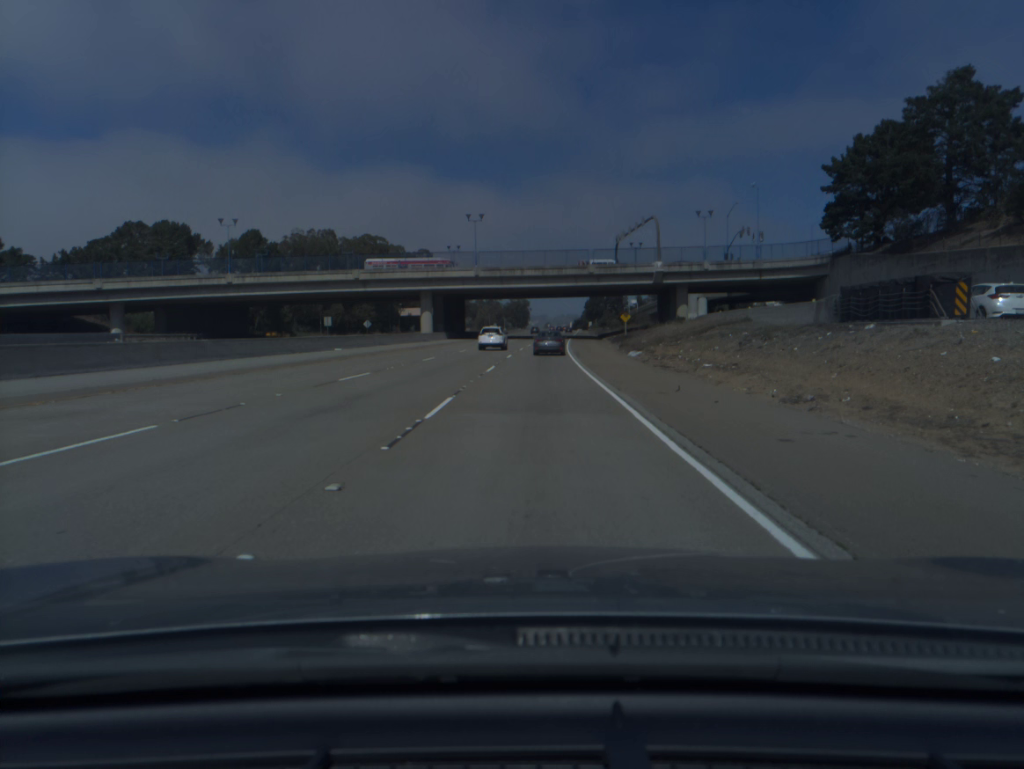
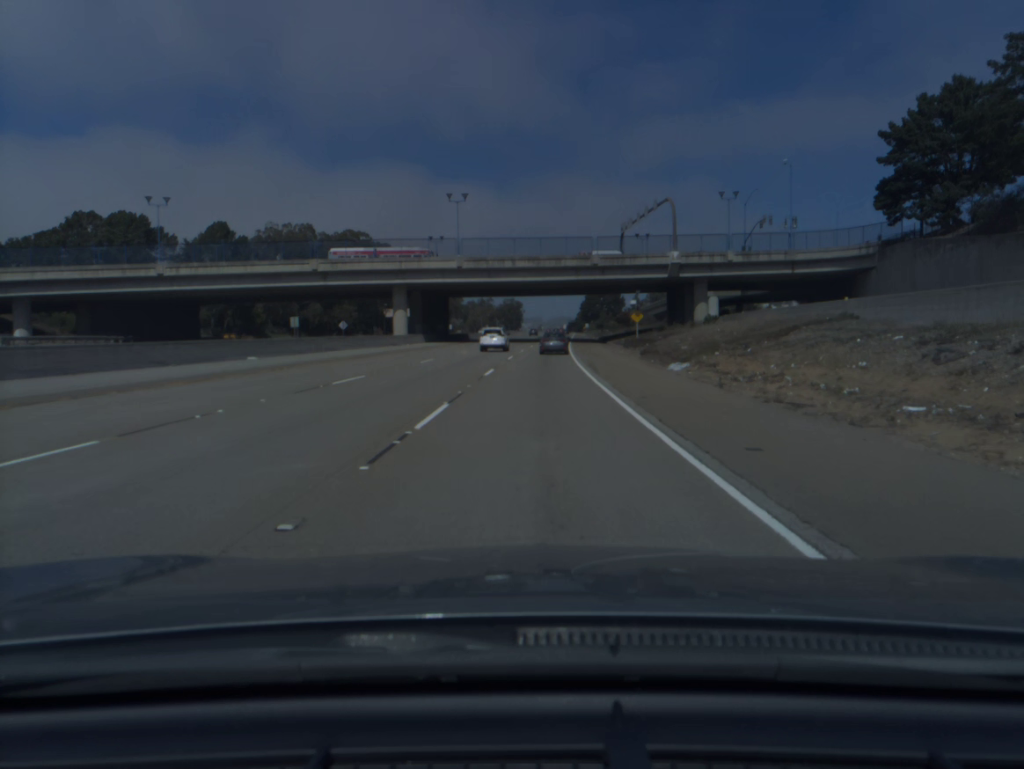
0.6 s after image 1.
(+0.1, +15.8) m; 0°
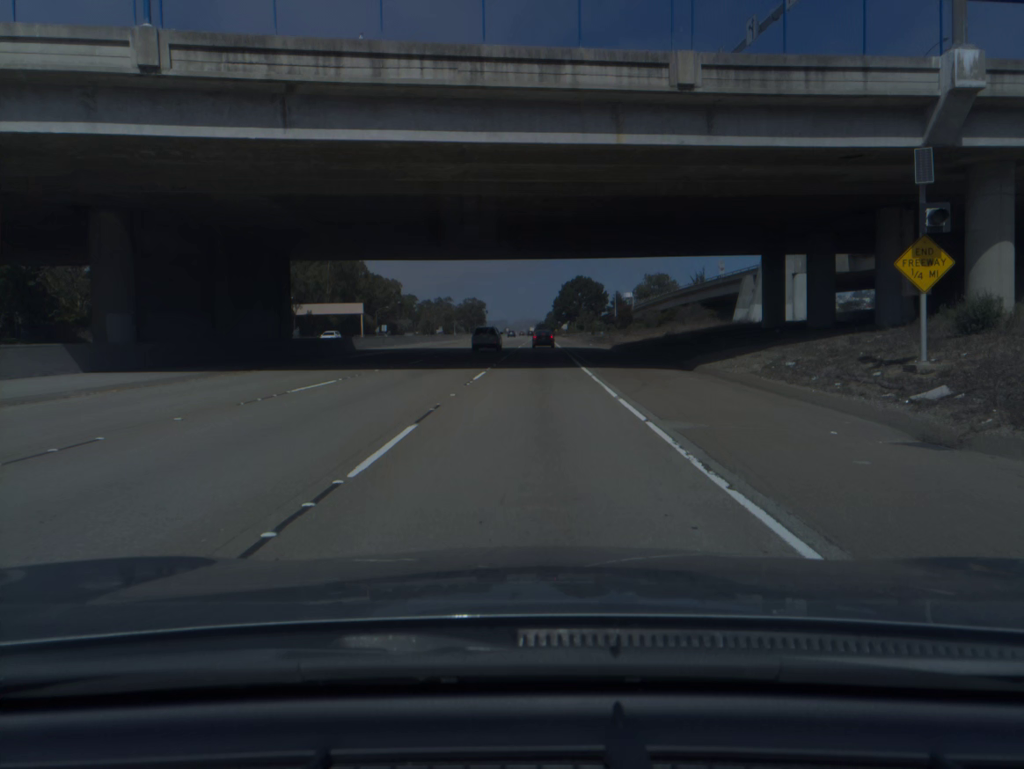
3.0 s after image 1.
(+1.4, +61.6) m; +3°
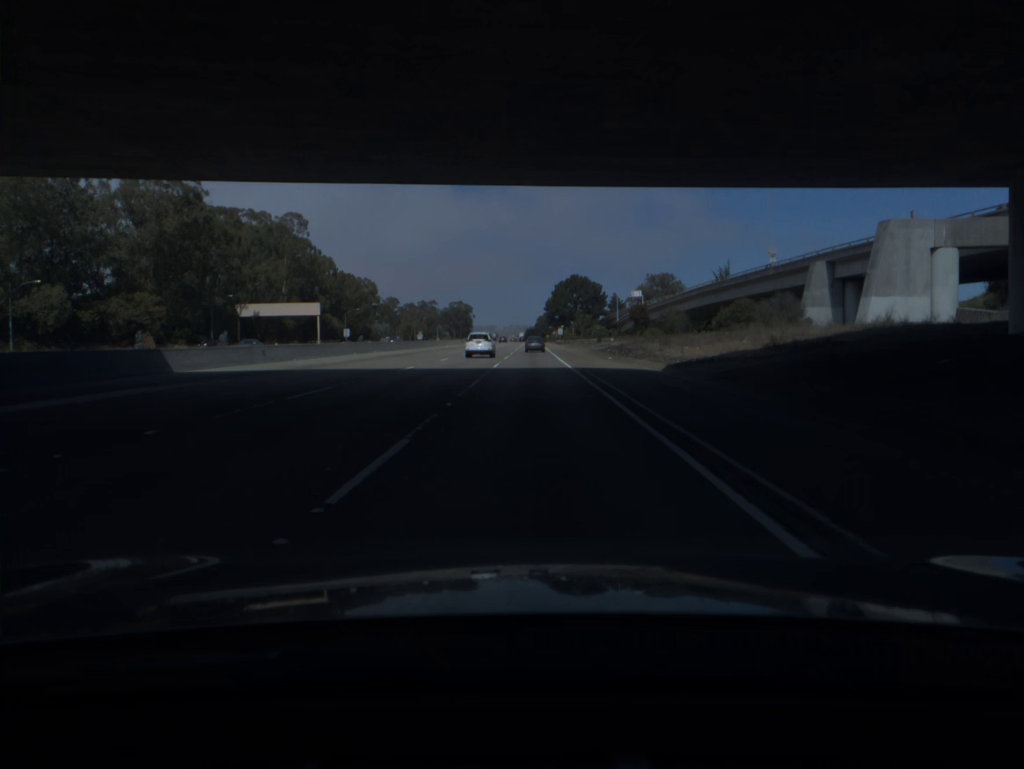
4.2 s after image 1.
(+0.3, +30.0) m; +1°
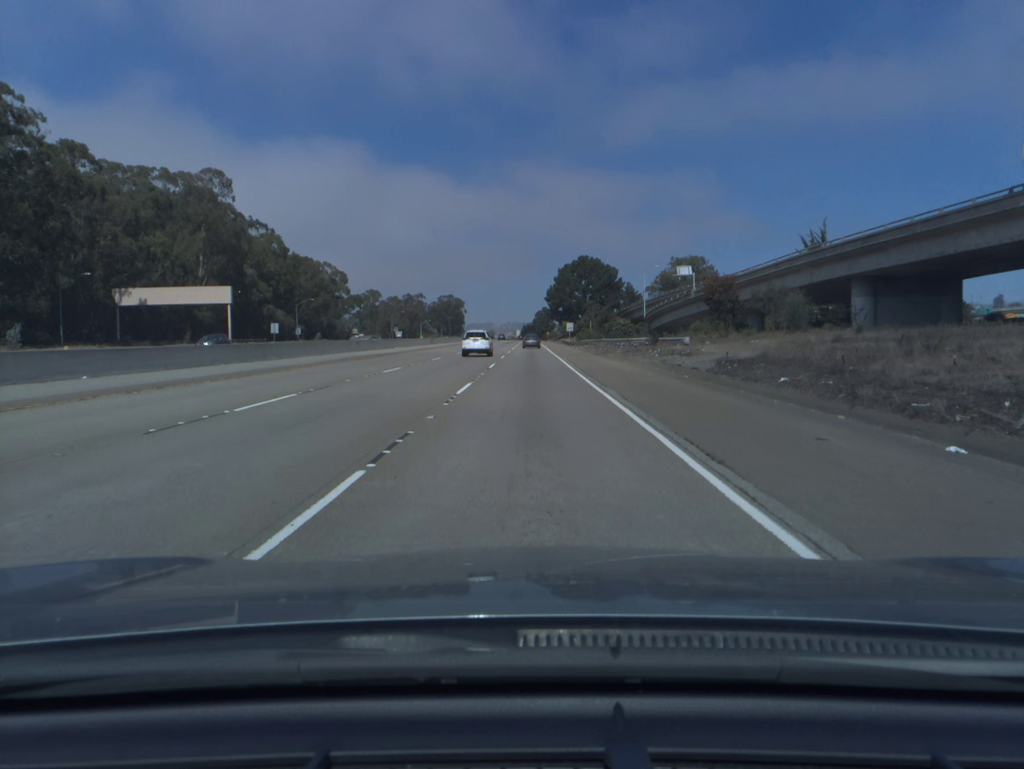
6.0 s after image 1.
(+0.1, +46.0) m; 0°
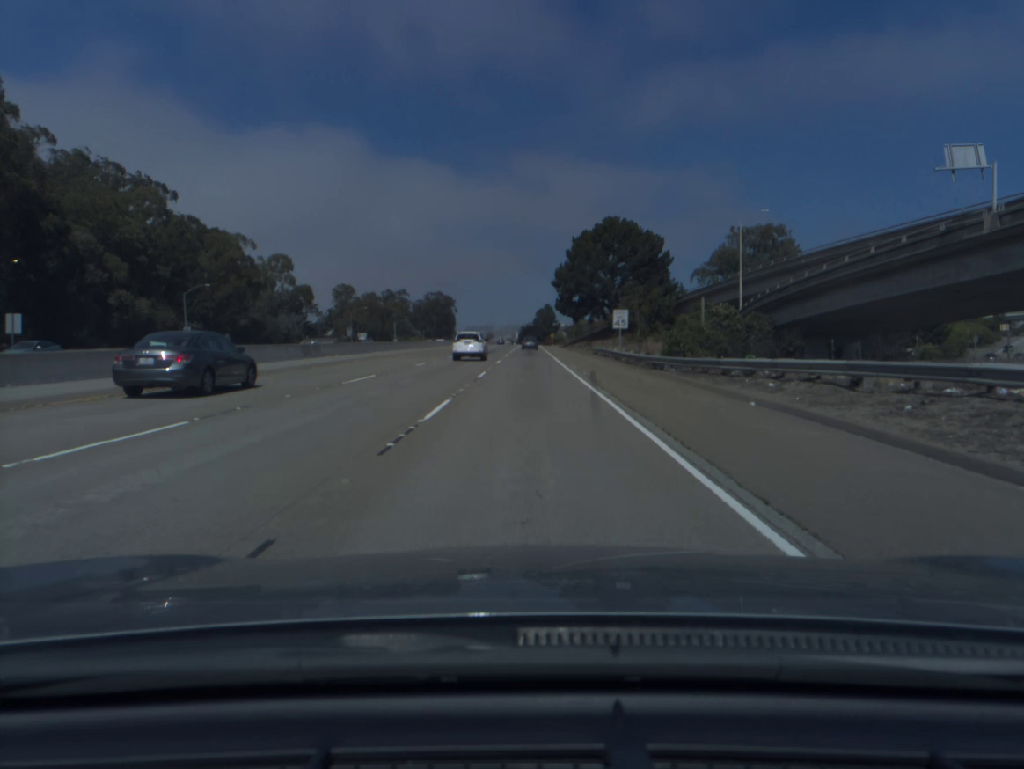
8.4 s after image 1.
(0.0, +63.9) m; 0°
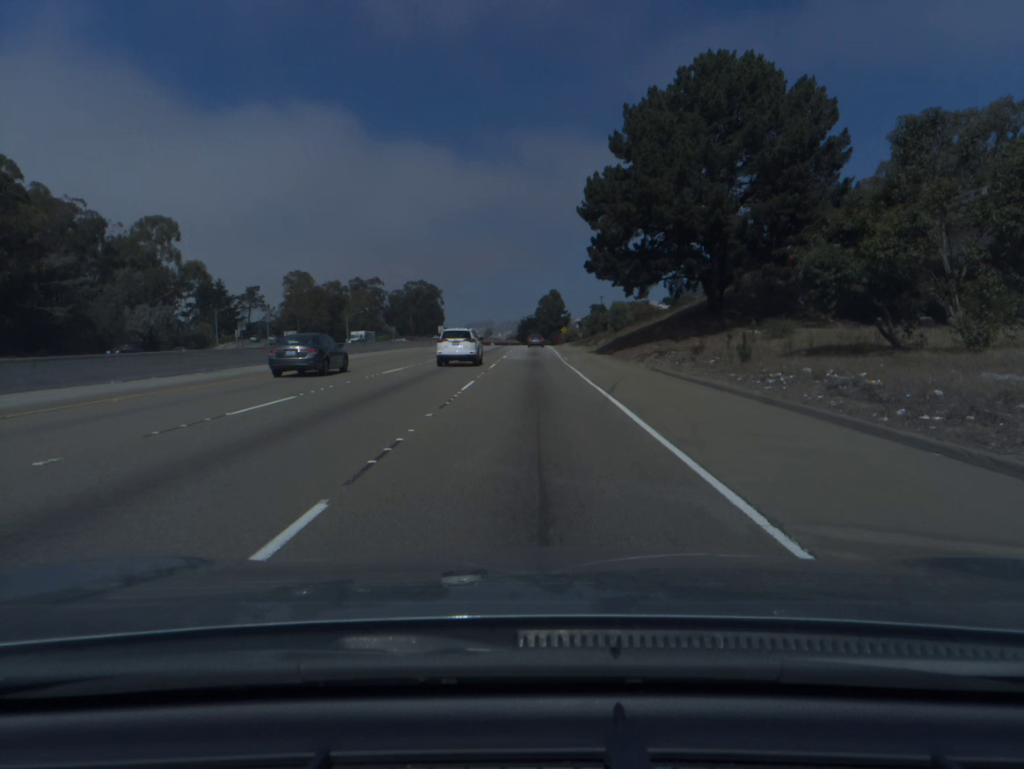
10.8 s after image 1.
(0.0, +67.4) m; 0°
